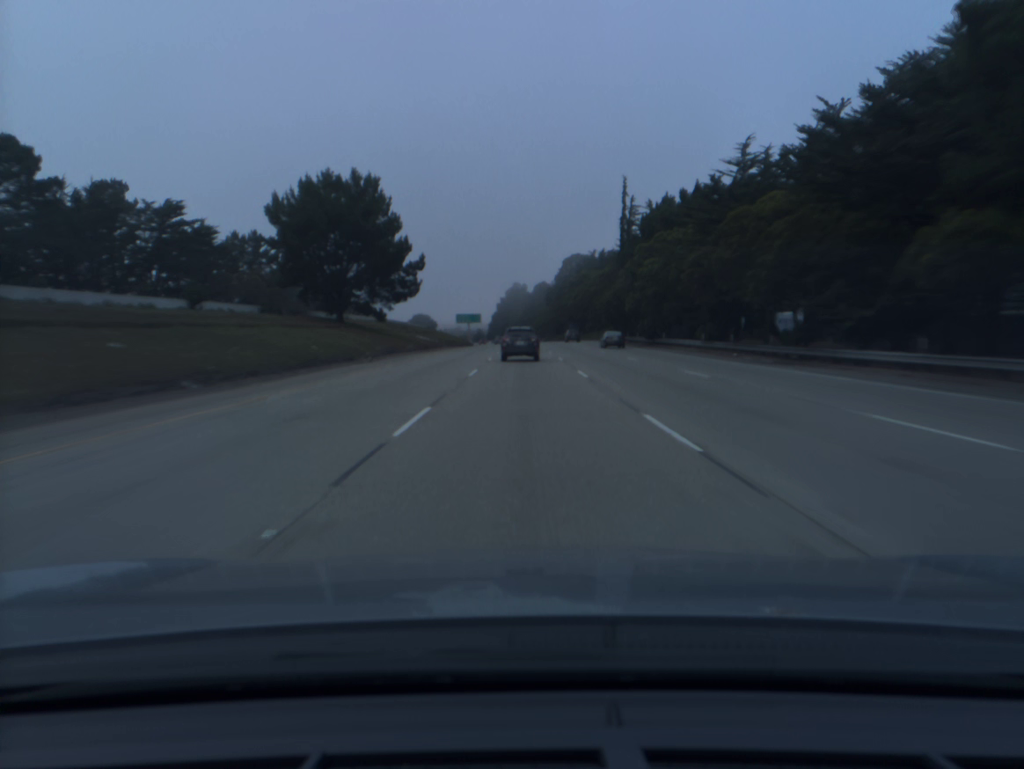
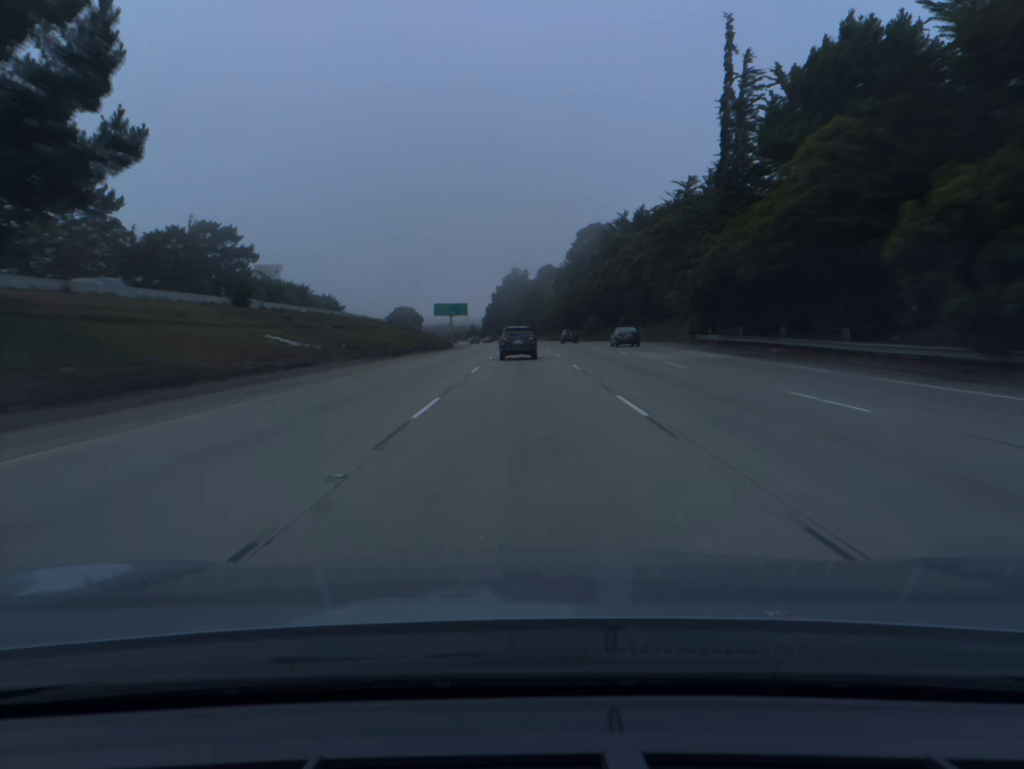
(0.0, +54.8) m; 0°
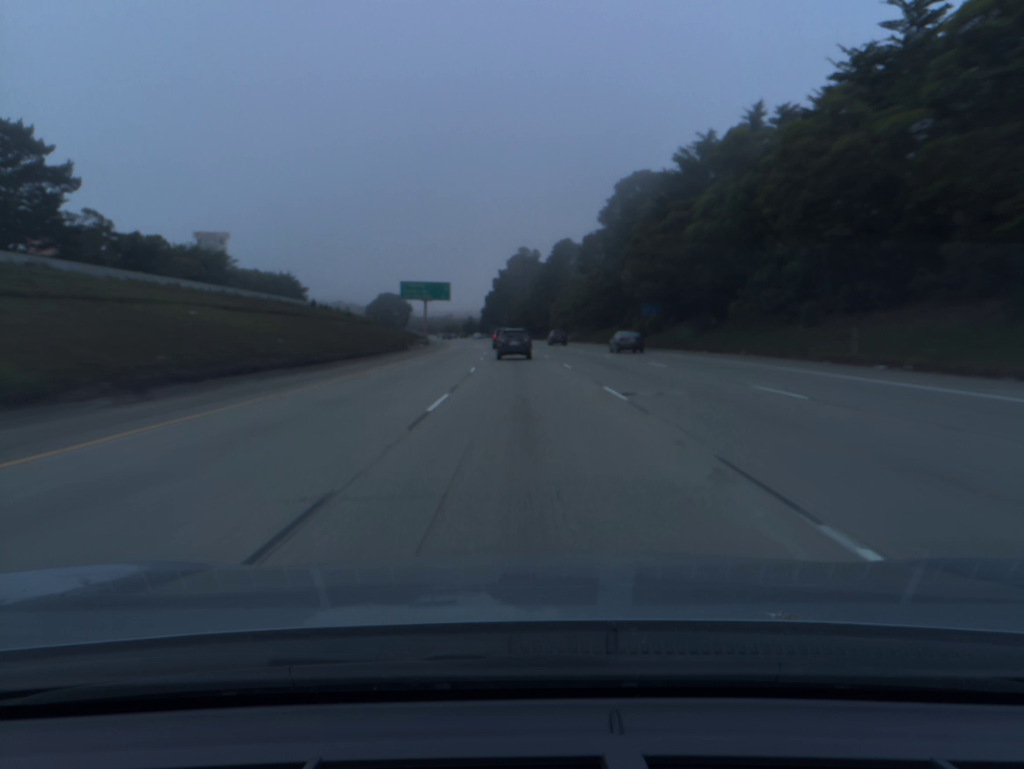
(-0.1, +55.2) m; 0°
